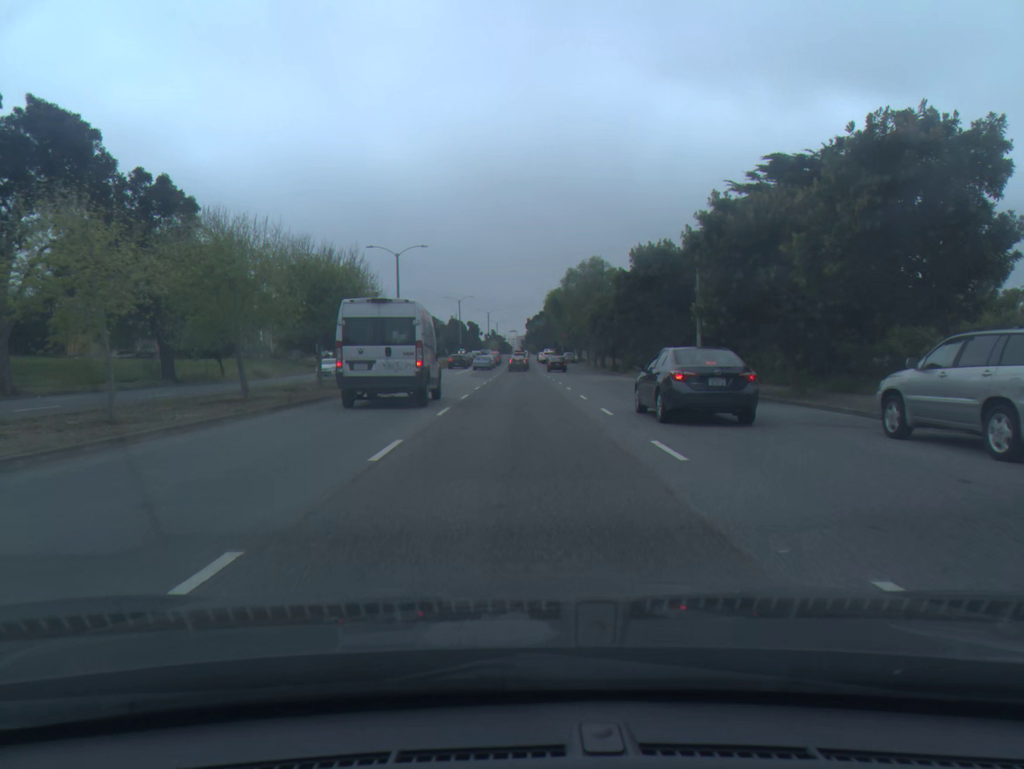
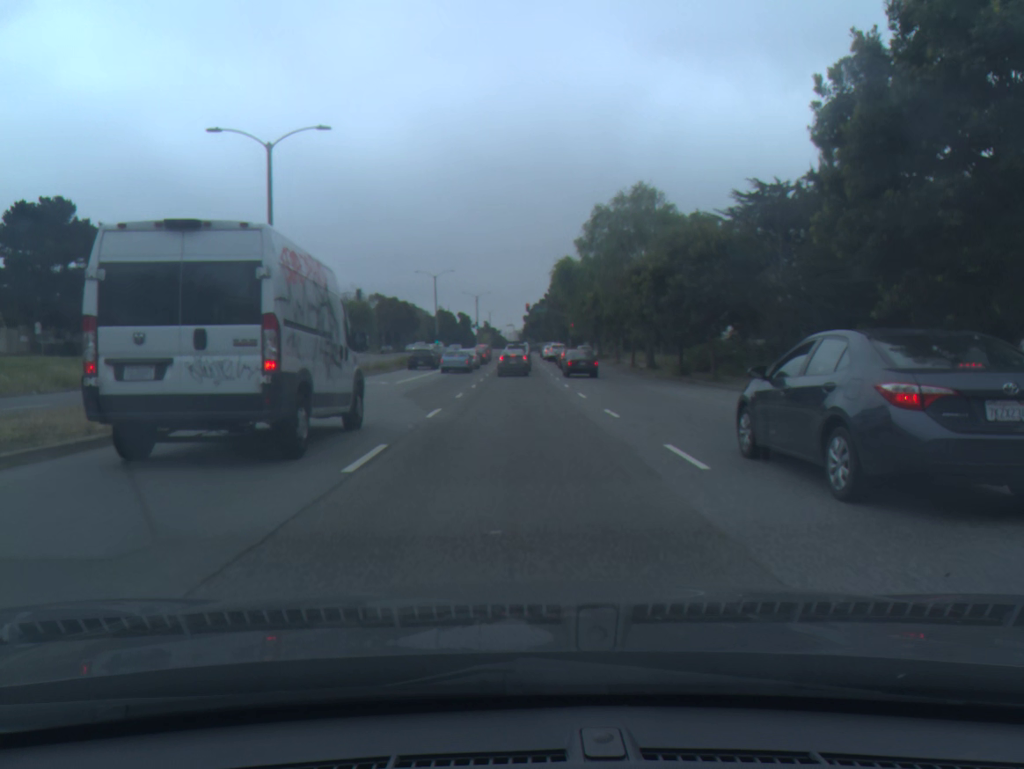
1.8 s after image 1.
(0.0, +29.6) m; 0°
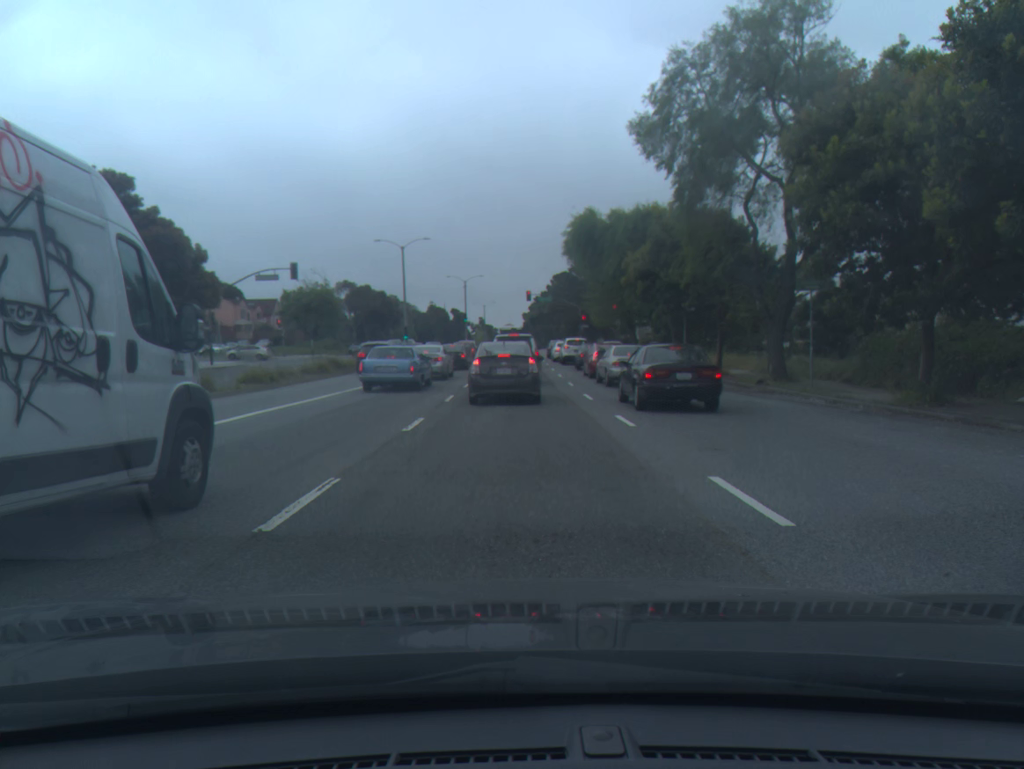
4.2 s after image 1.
(0.0, +25.0) m; 0°
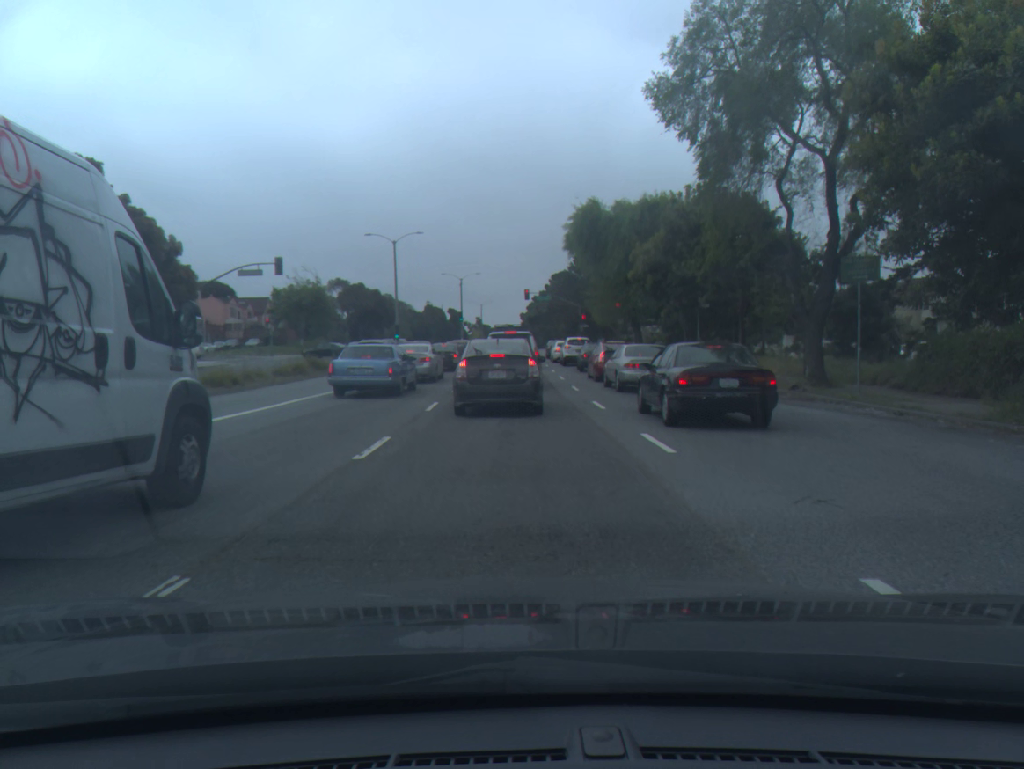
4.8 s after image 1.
(0.0, +3.6) m; 0°
